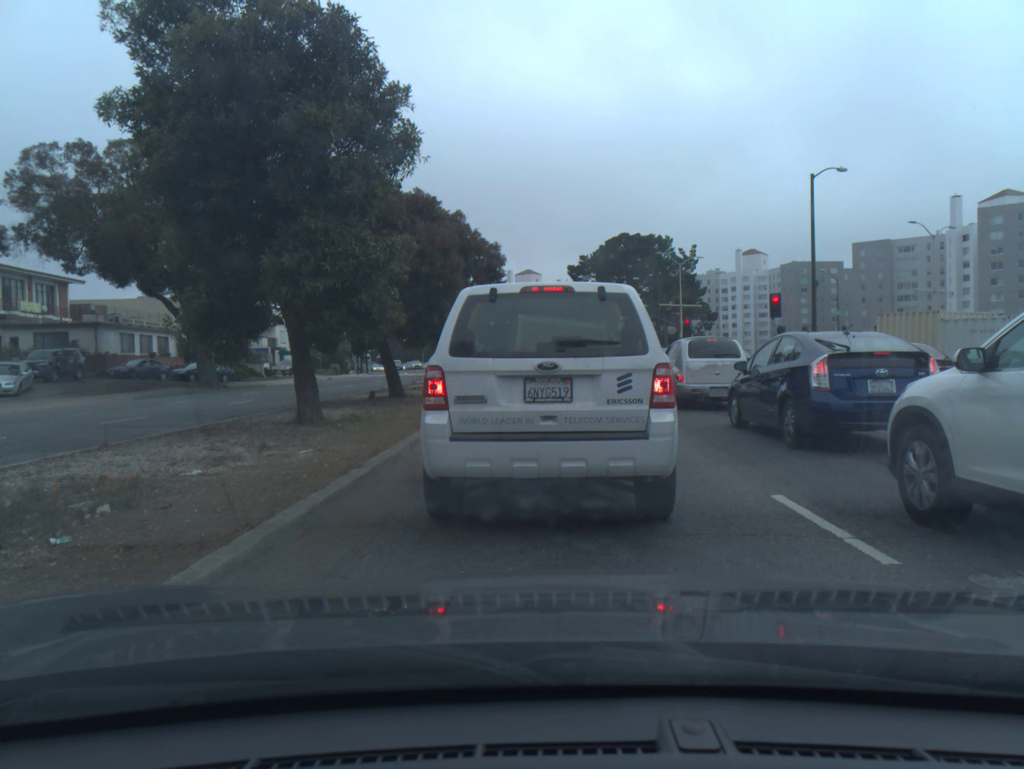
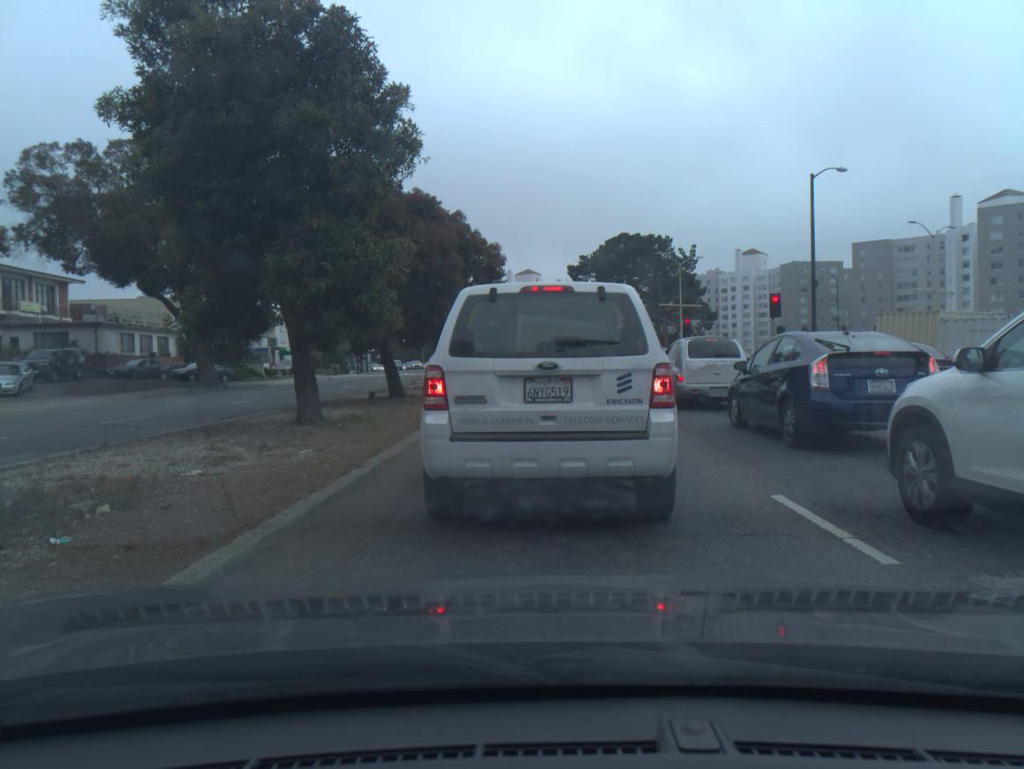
(0.0, 0.0) m; 0°
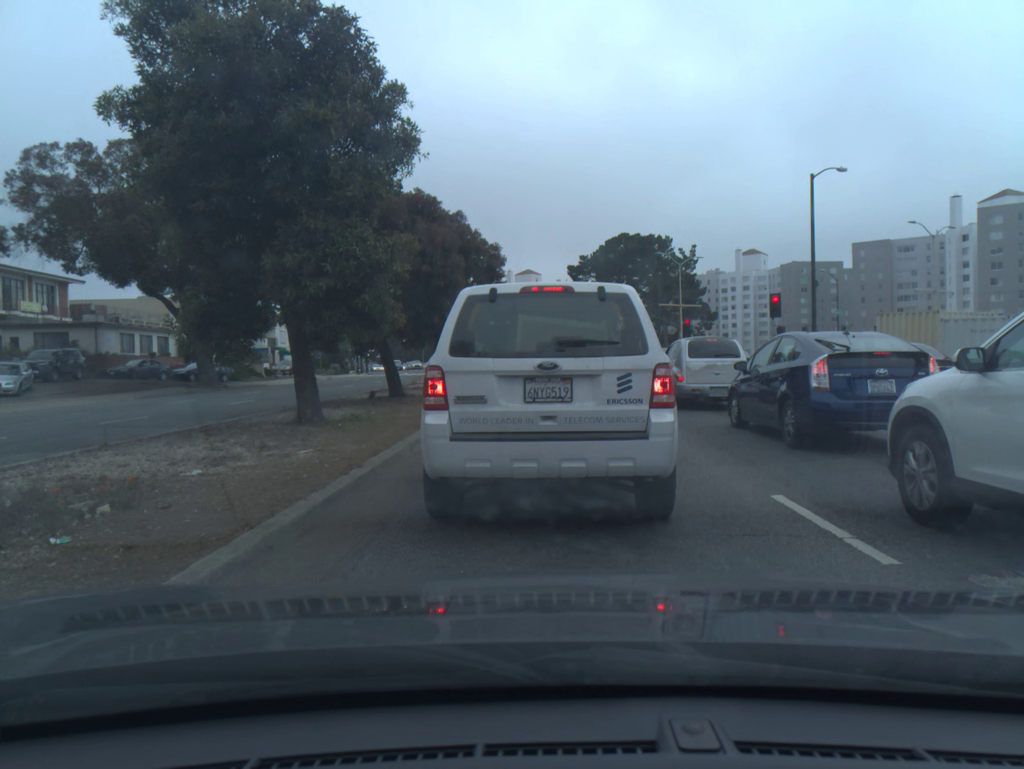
(+0.1, 0.0) m; 0°
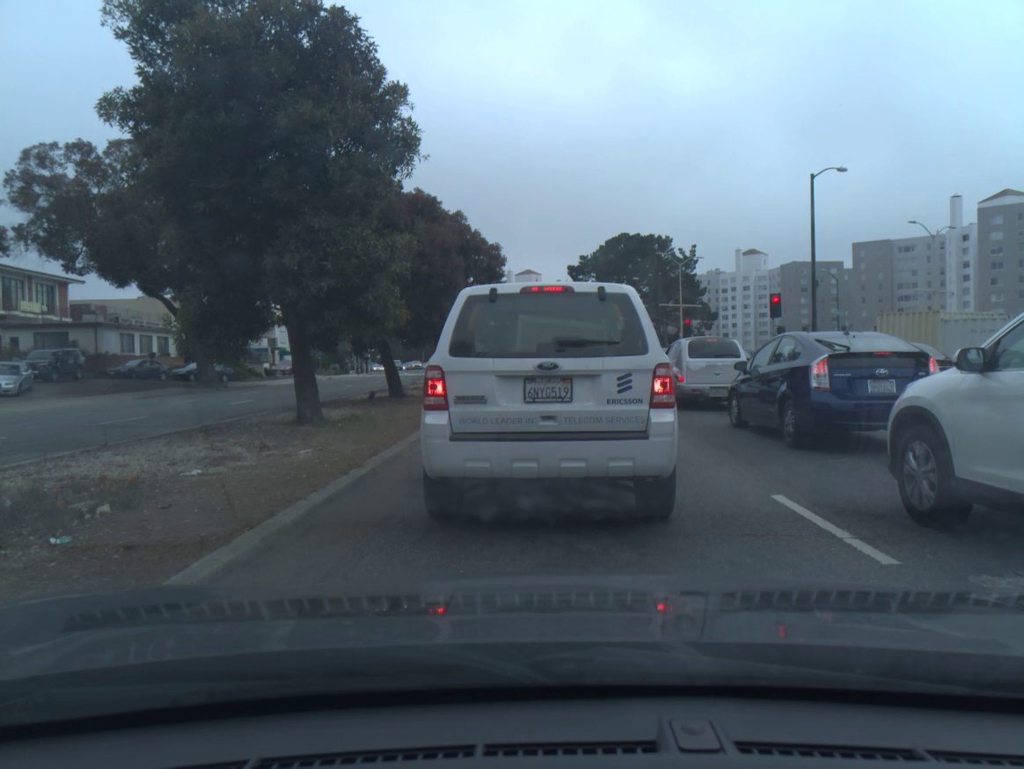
(0.0, 0.0) m; 0°
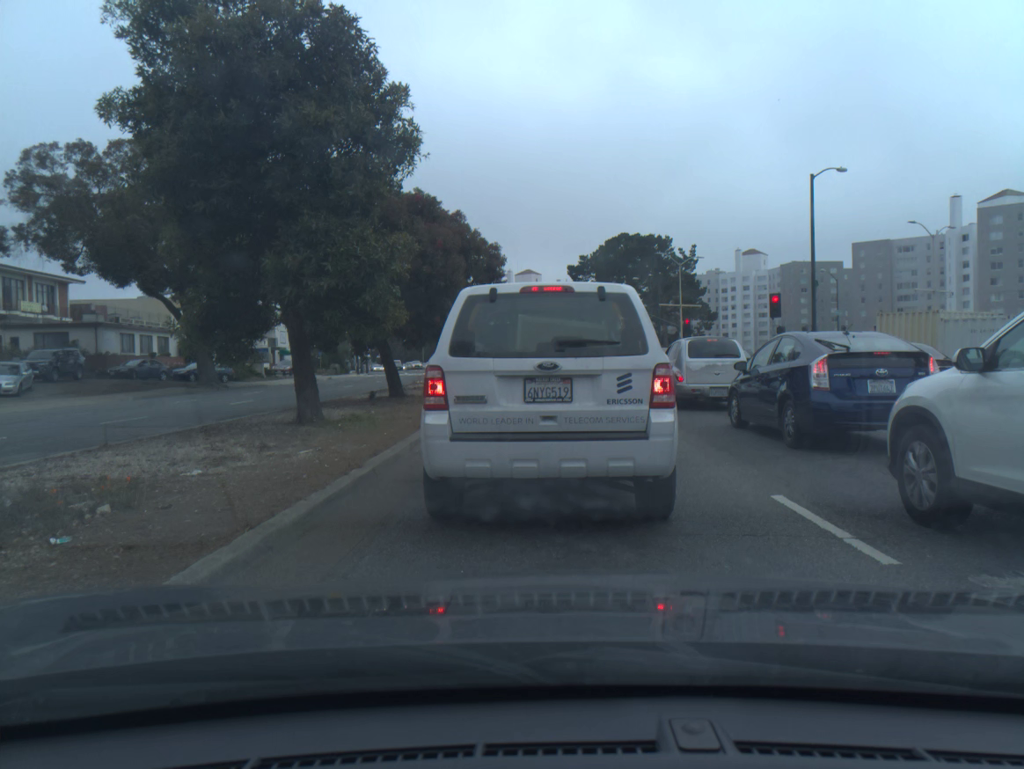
(0.0, 0.0) m; 0°
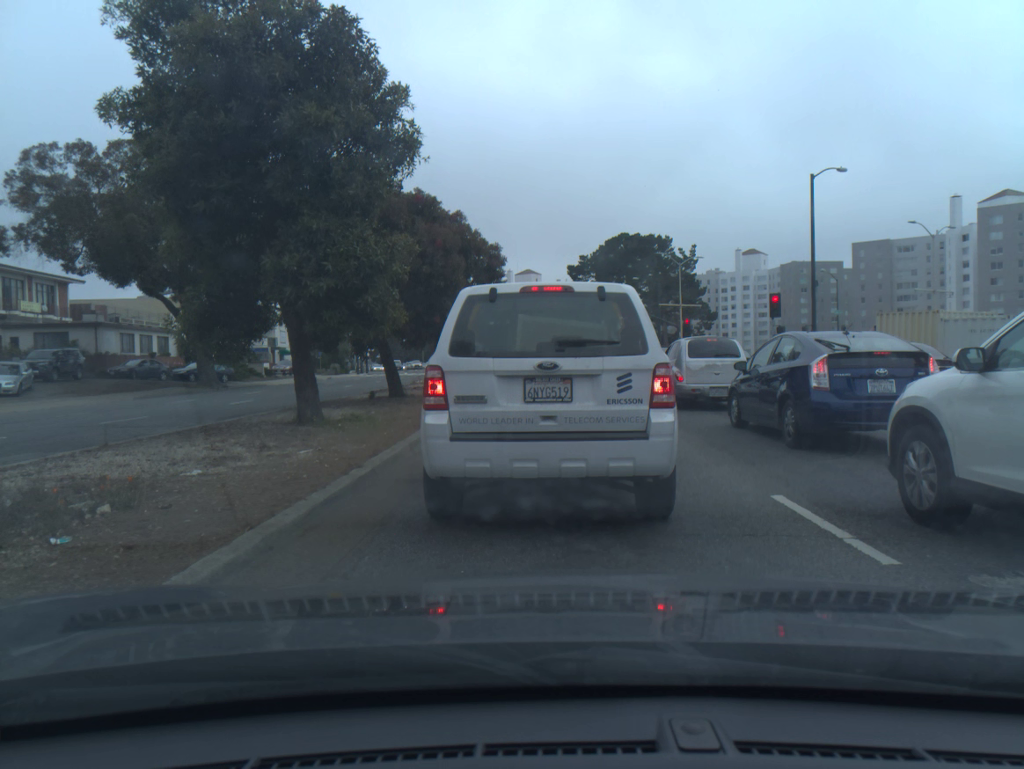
(0.0, 0.0) m; 0°
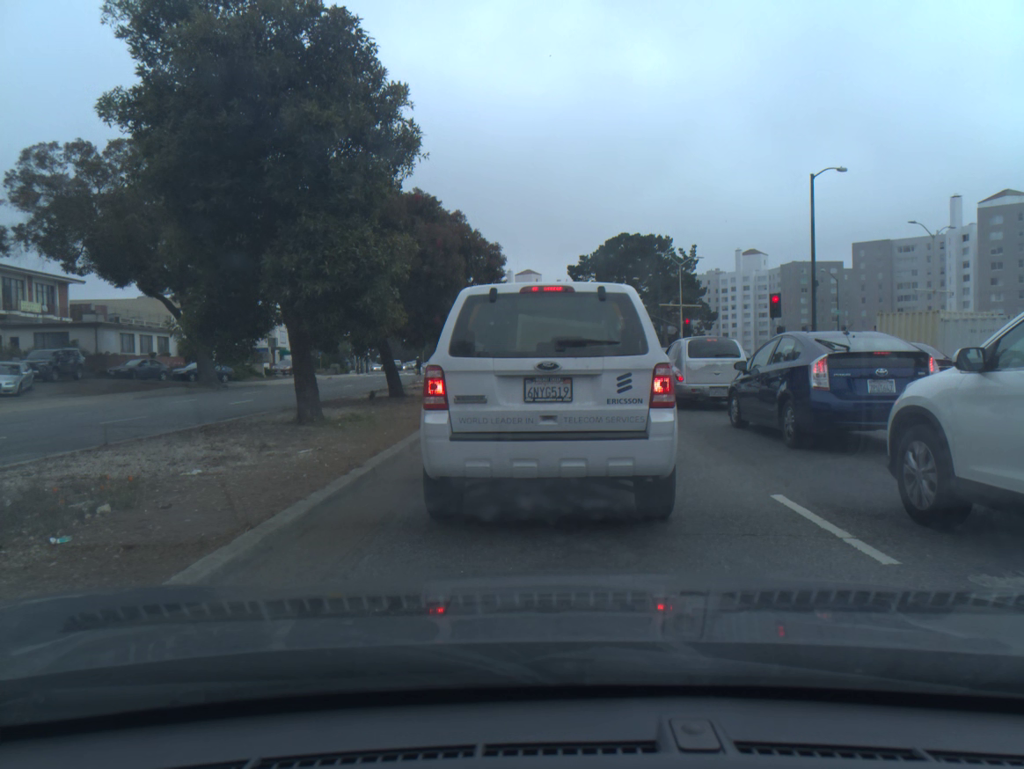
(-0.1, -0.1) m; 0°
